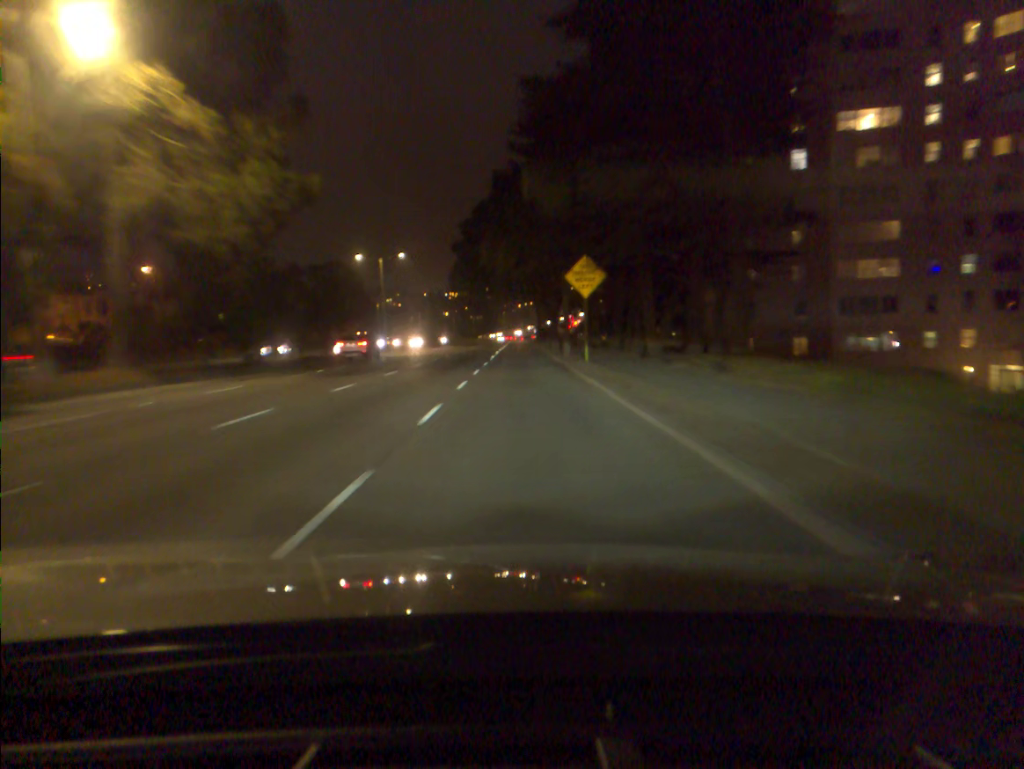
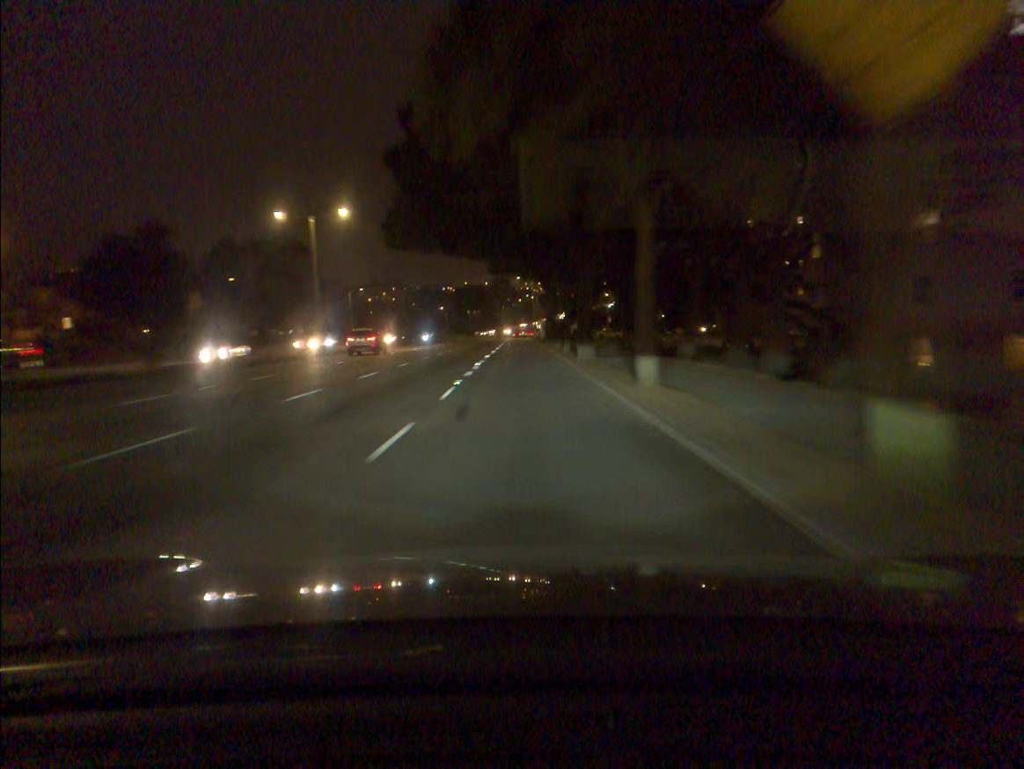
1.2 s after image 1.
(0.0, +25.7) m; 0°
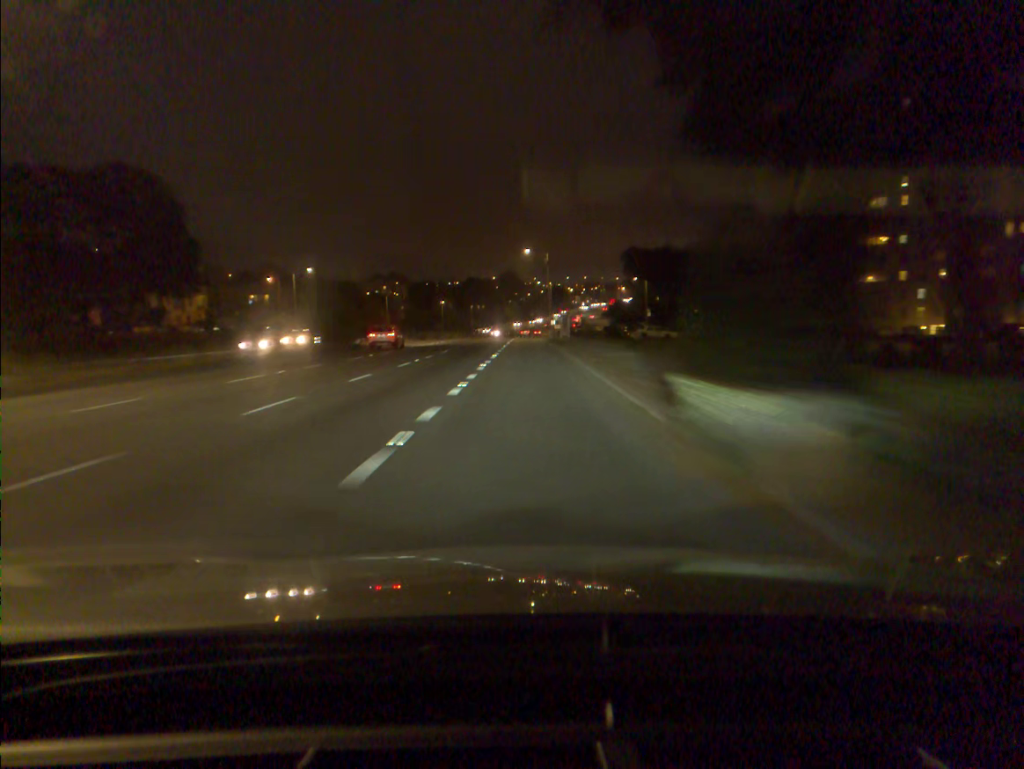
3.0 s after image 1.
(-0.1, +39.3) m; 0°
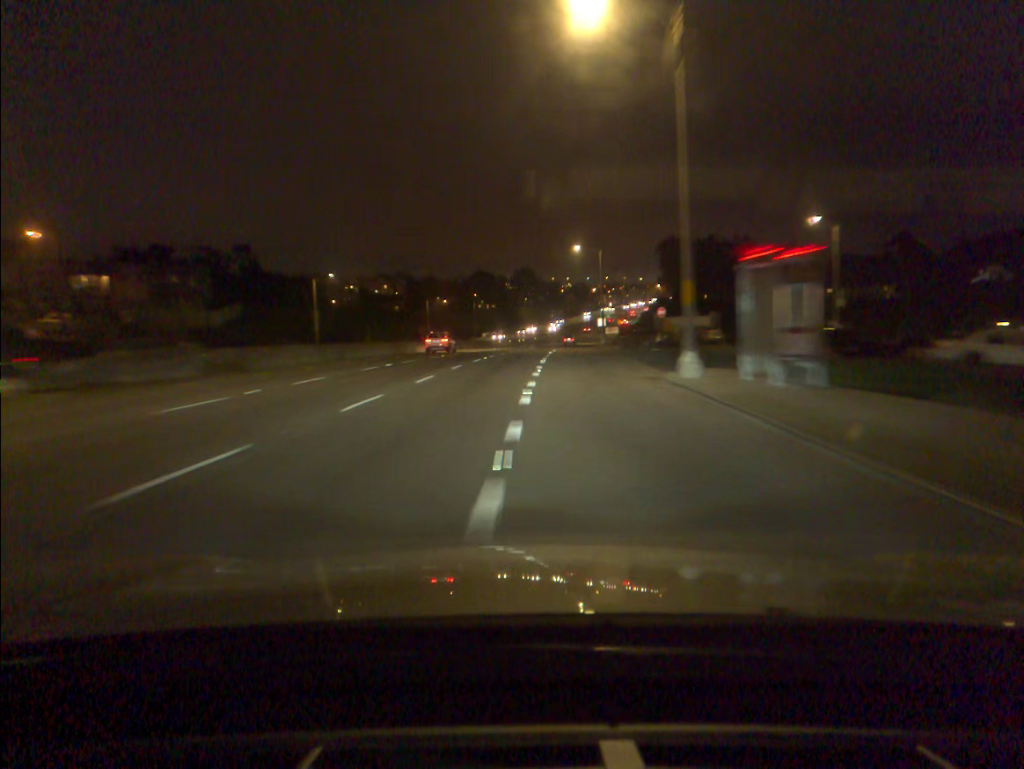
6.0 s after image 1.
(-0.7, +66.4) m; -1°
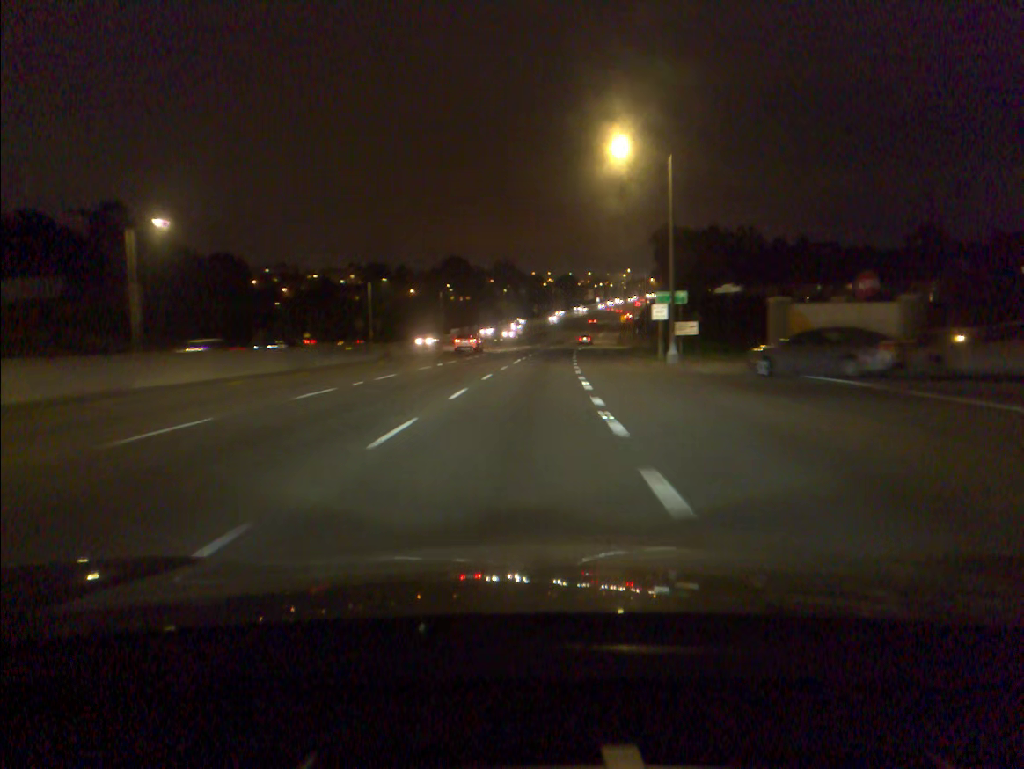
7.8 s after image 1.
(+0.2, +40.9) m; +1°
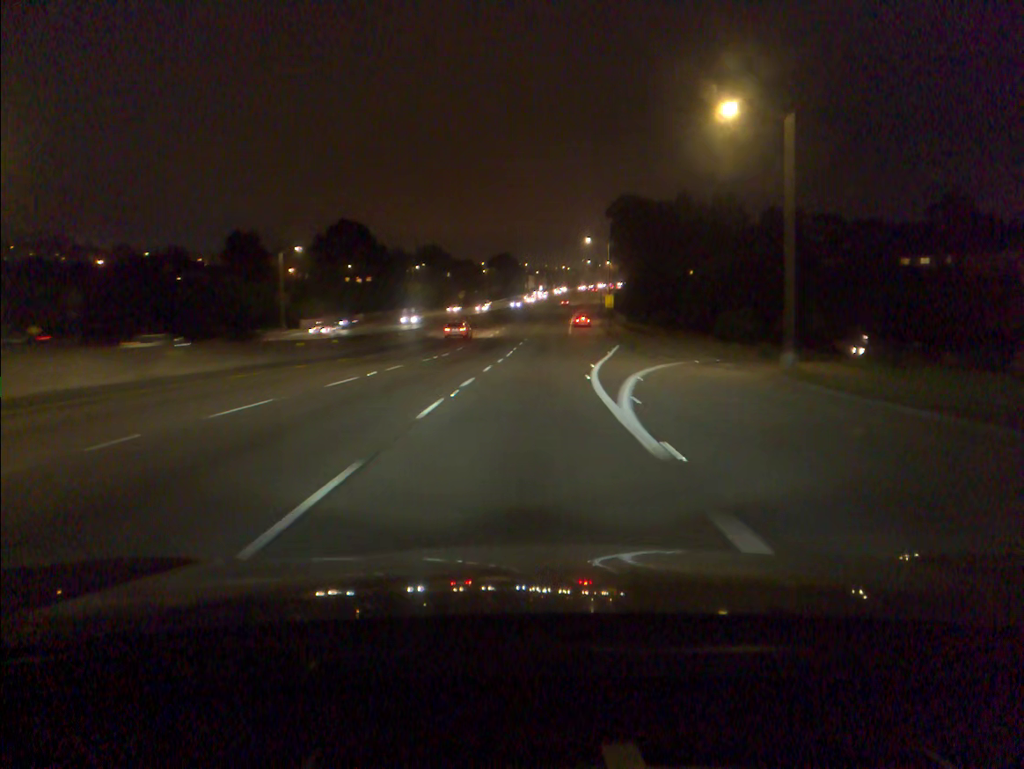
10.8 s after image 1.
(+3.5, +71.0) m; +5°
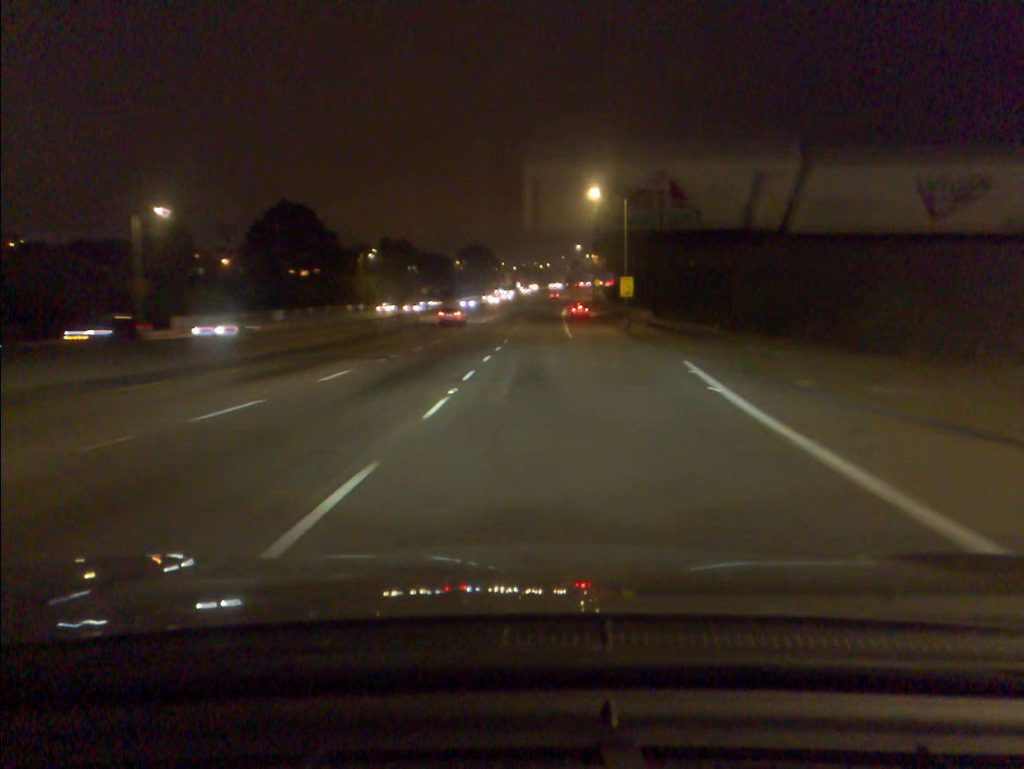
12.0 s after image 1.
(+0.4, +29.7) m; +2°
